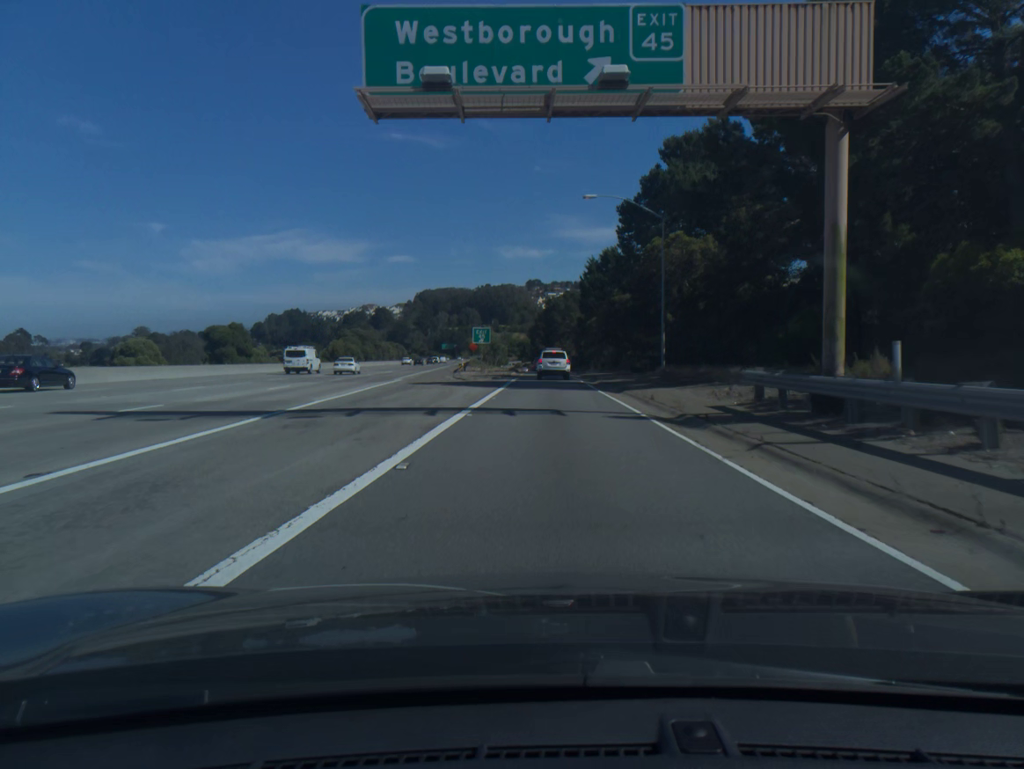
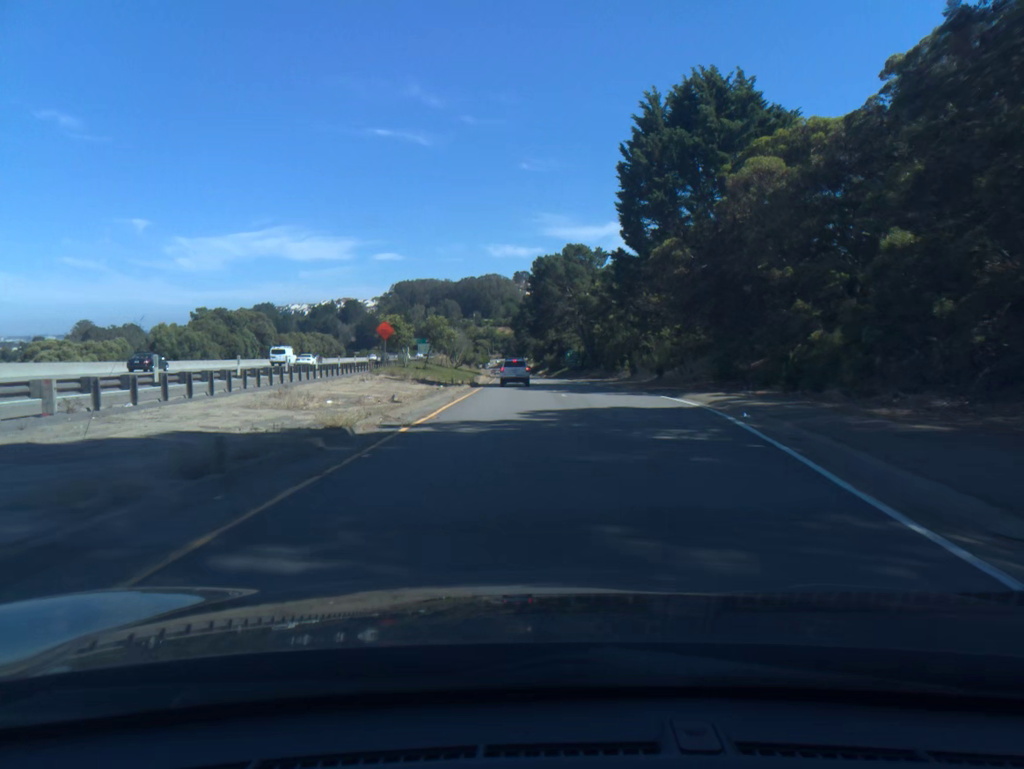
(+0.5, +69.8) m; +1°
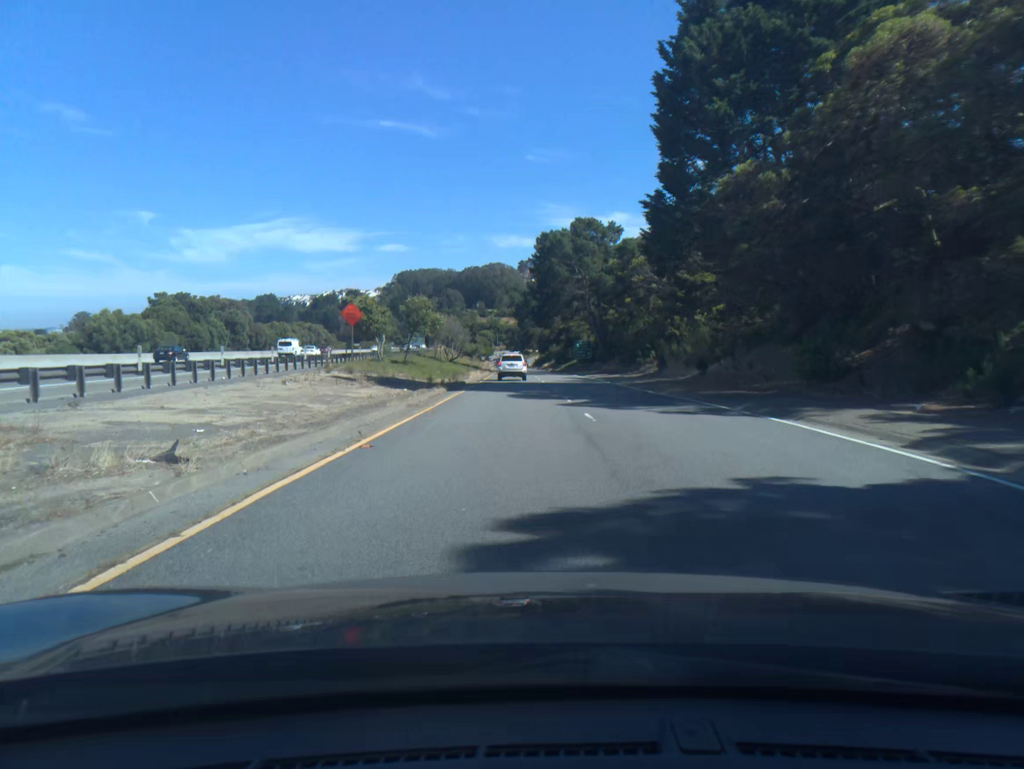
(0.0, +13.4) m; 0°
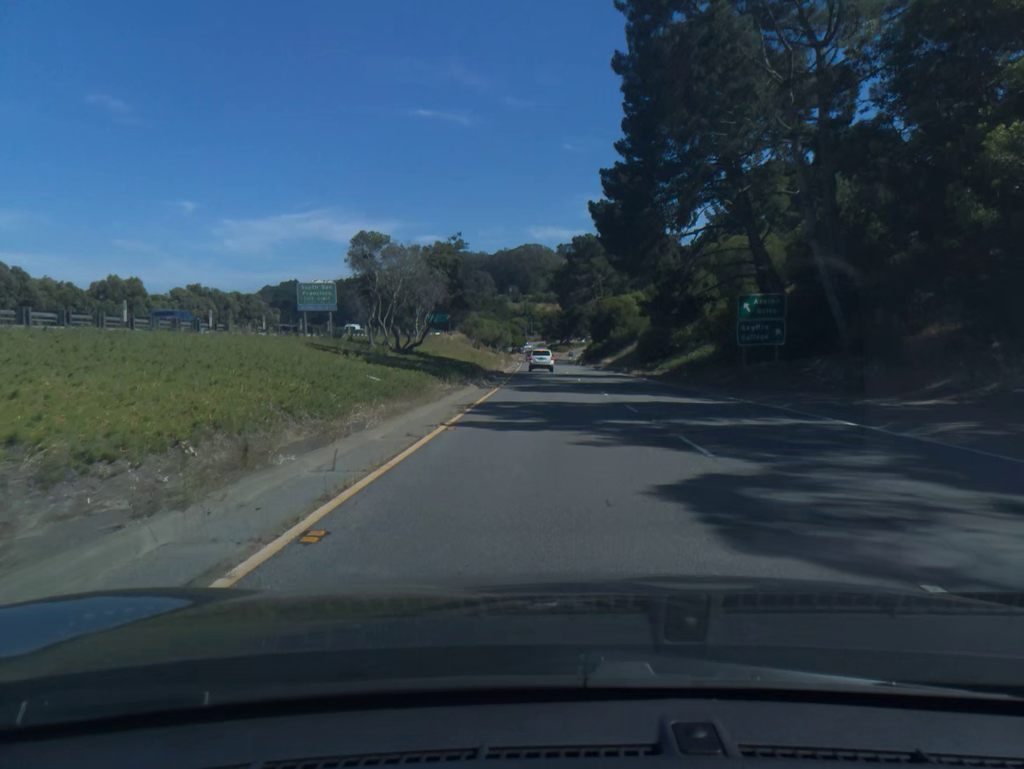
(-2.5, +64.7) m; -2°
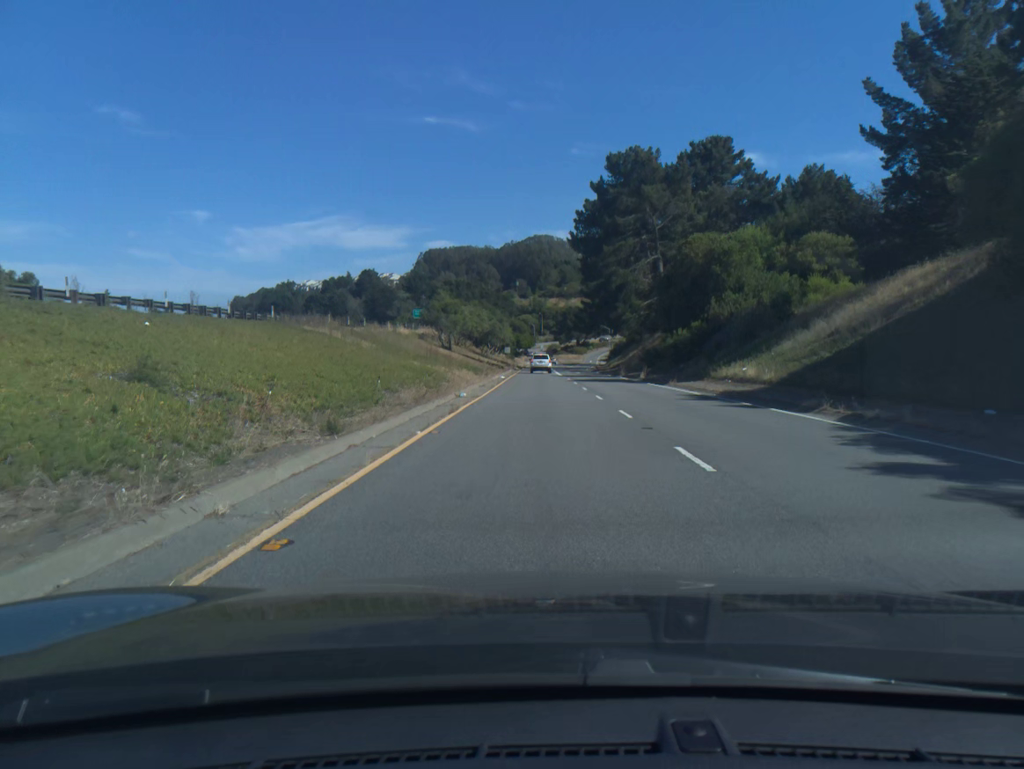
(-0.1, +60.4) m; -1°
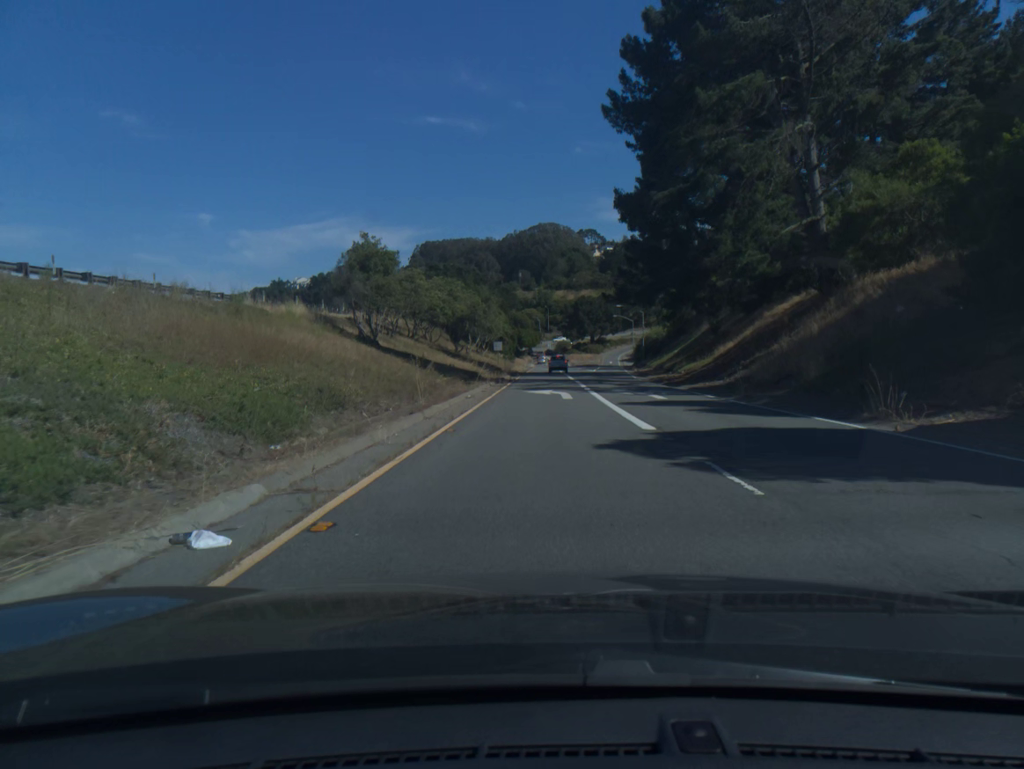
(-0.3, +44.9) m; 0°
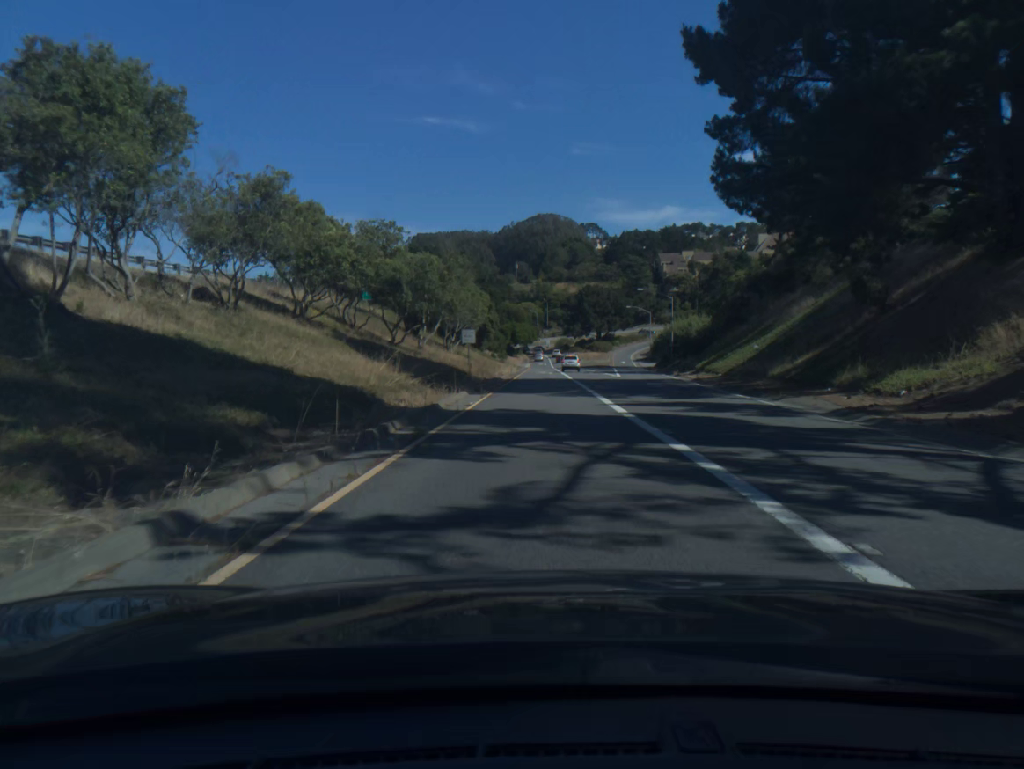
(0.0, +31.9) m; 0°
